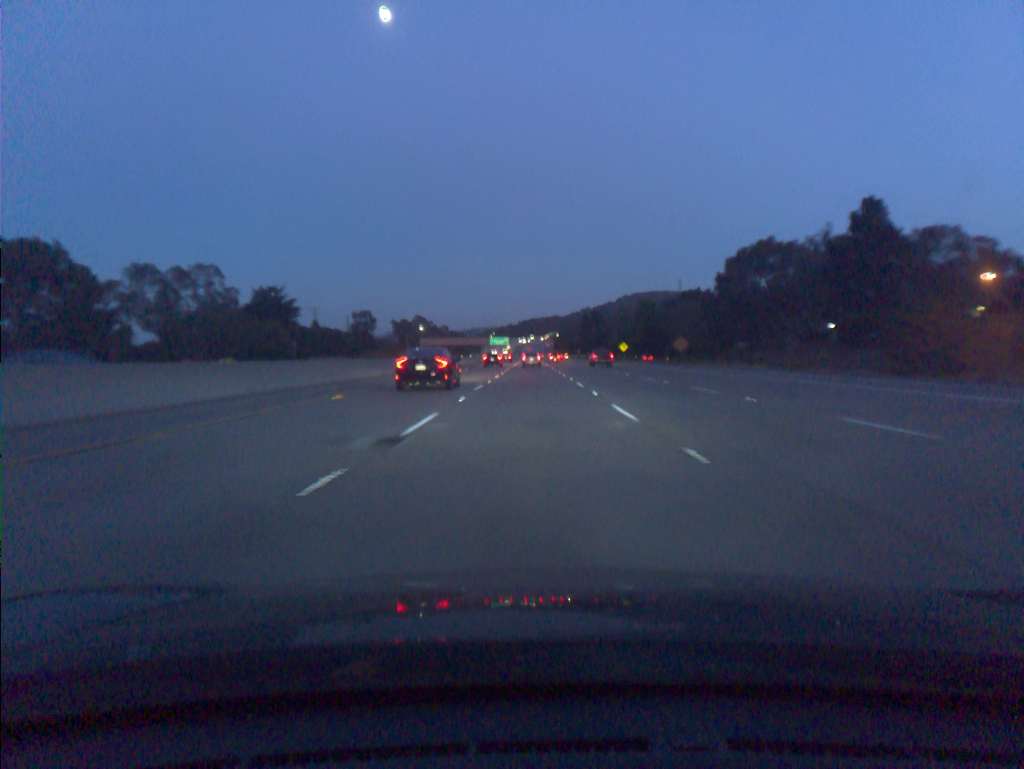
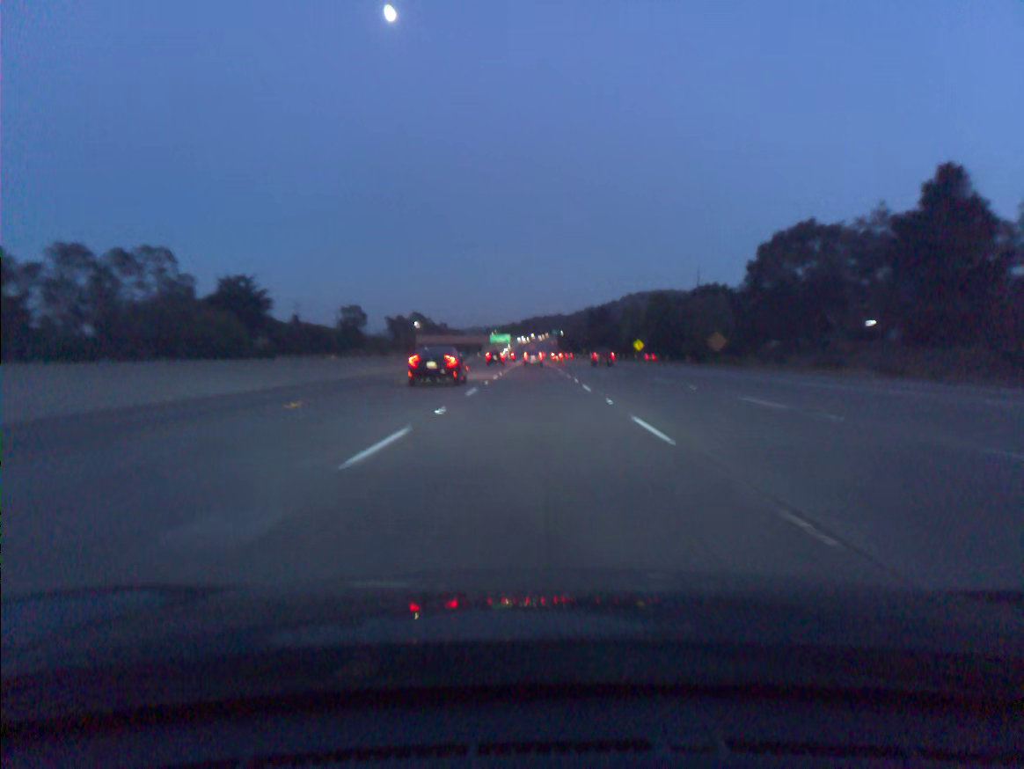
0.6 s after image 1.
(0.0, +18.1) m; 0°
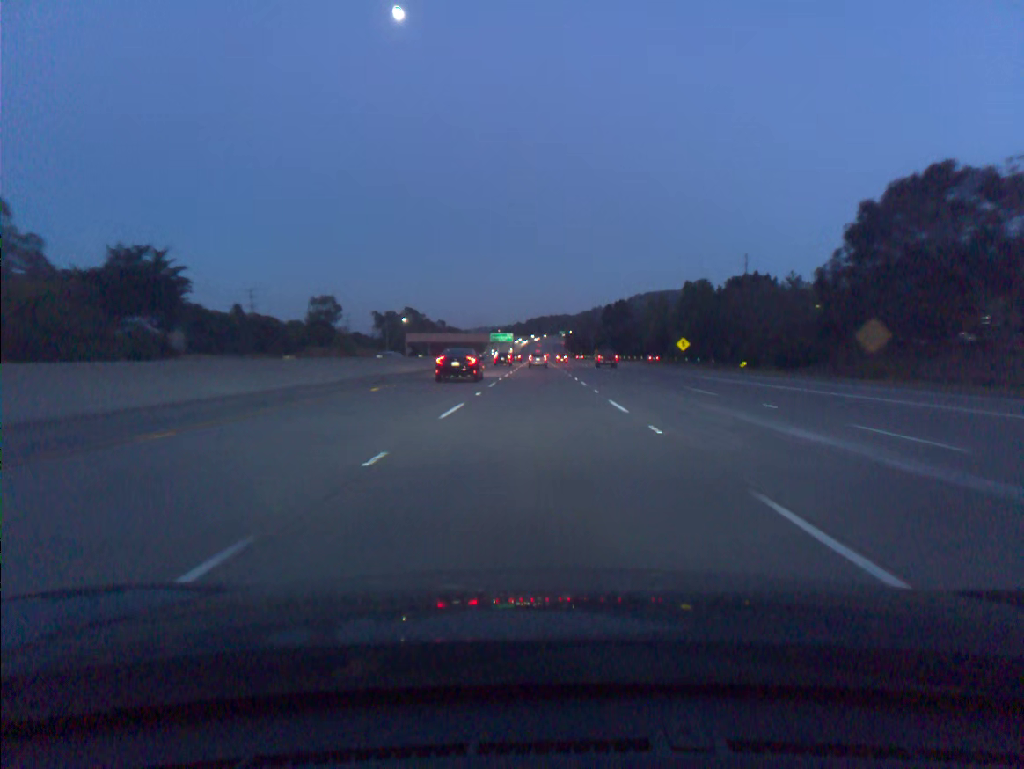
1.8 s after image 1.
(-0.2, +36.2) m; 0°
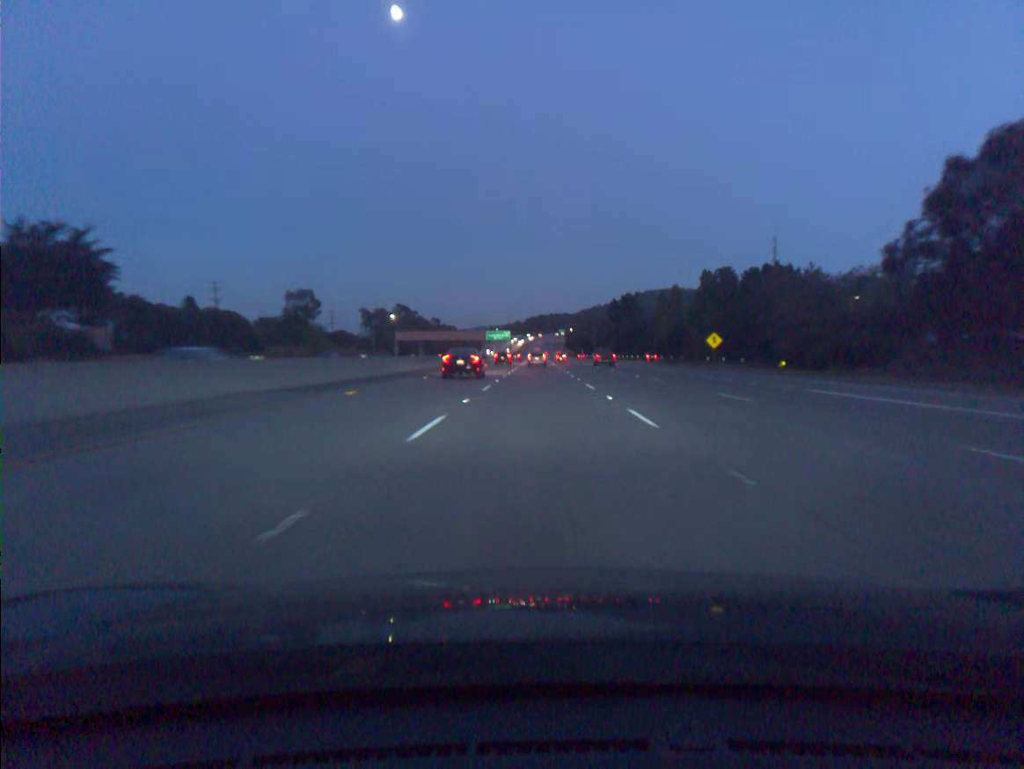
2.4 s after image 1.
(0.0, +18.1) m; 0°
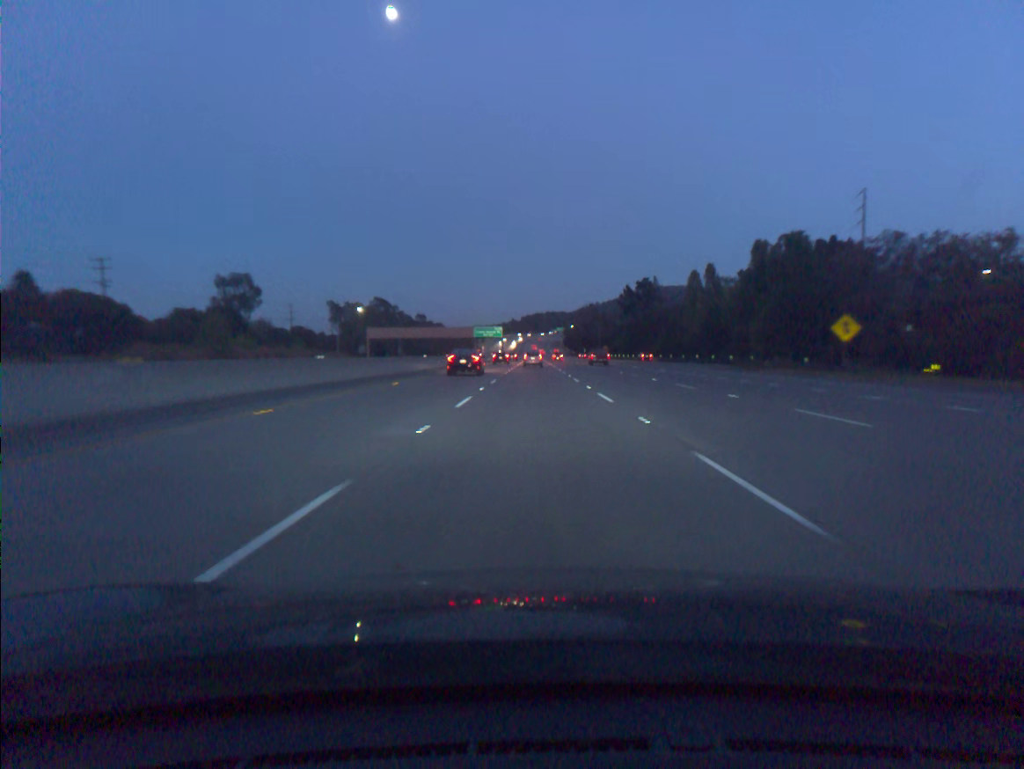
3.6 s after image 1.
(+0.1, +36.1) m; 0°
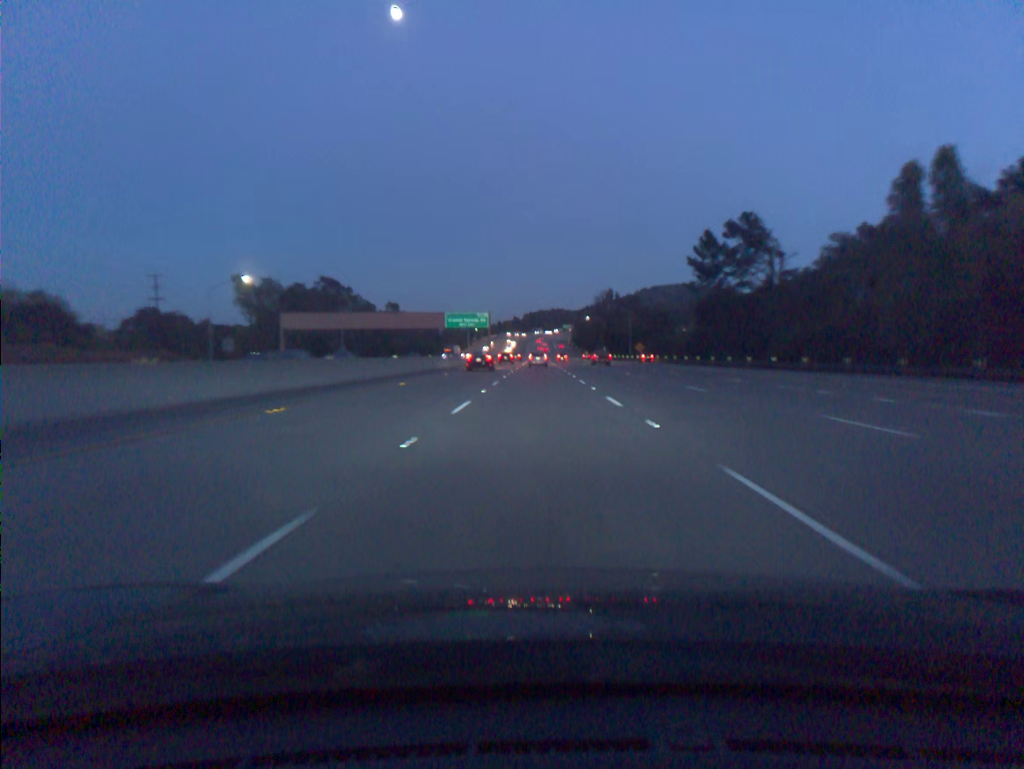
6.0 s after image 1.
(-0.1, +72.6) m; 0°
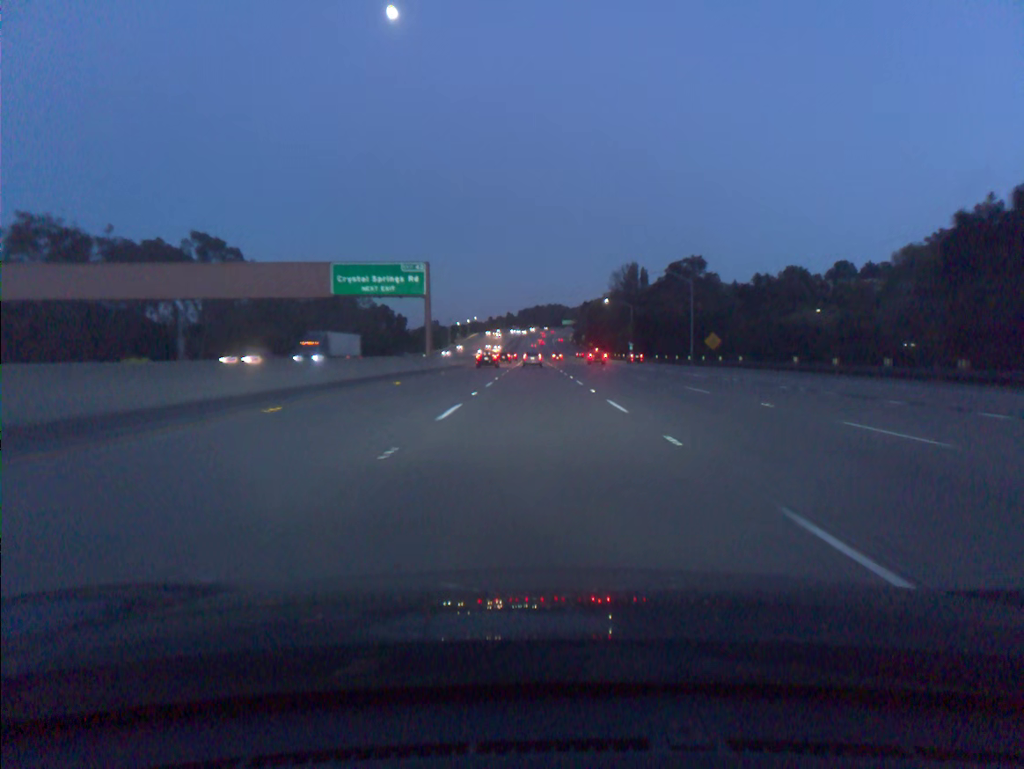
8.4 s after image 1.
(+0.3, +73.0) m; 0°
